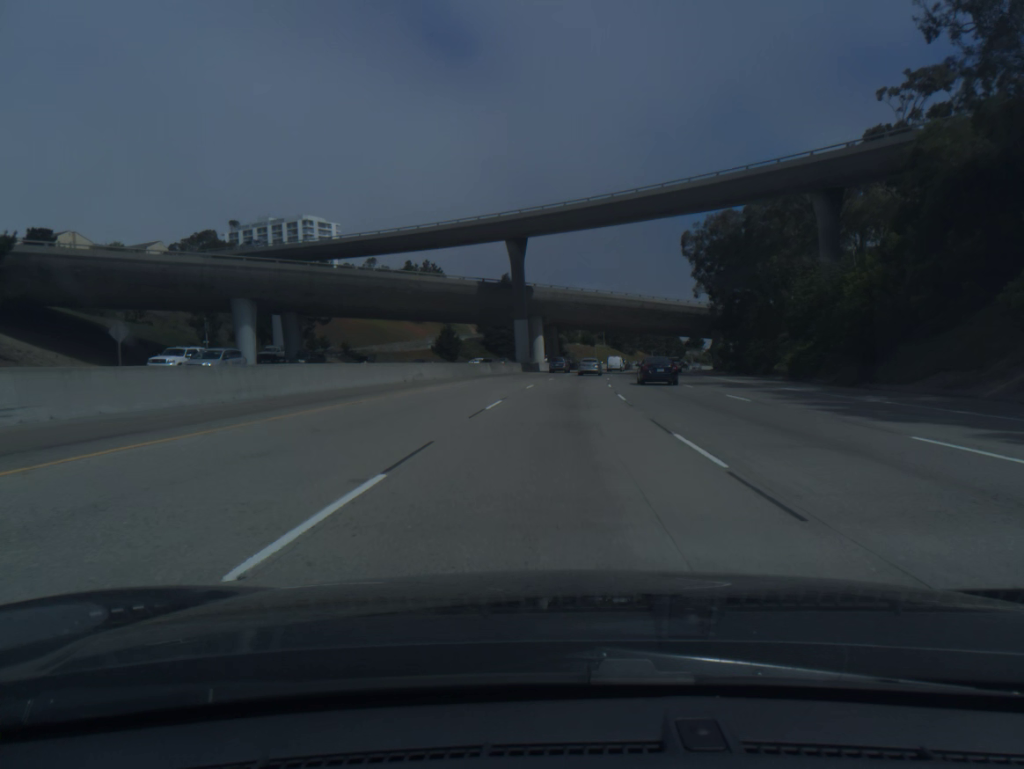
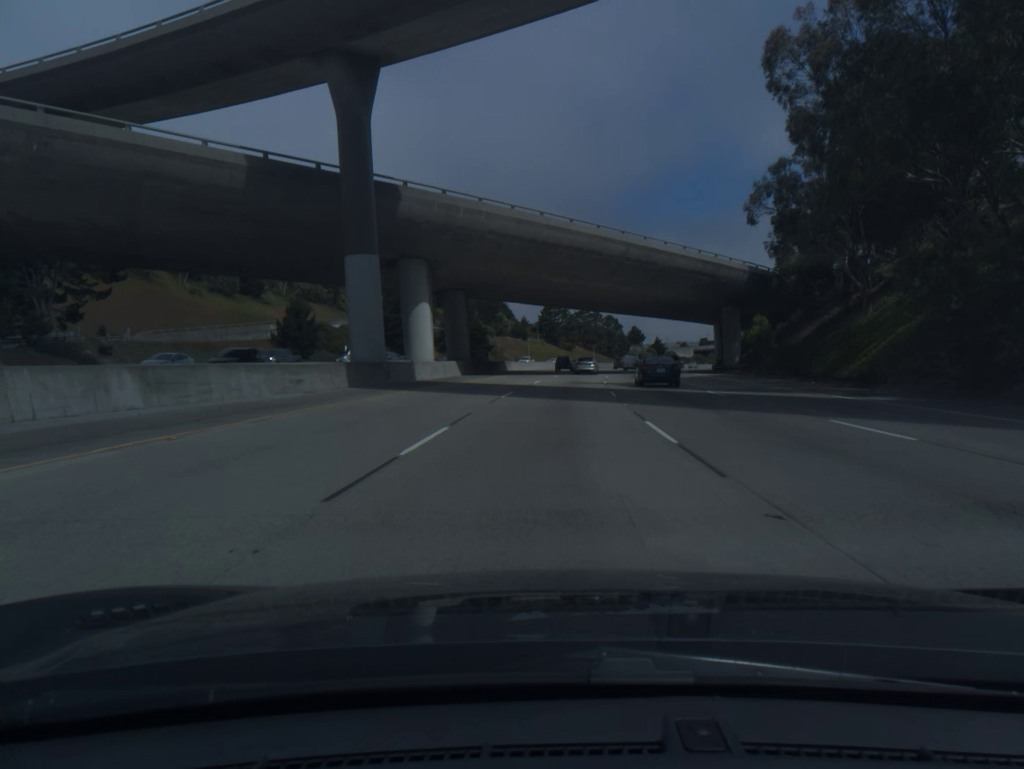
(+2.5, +52.8) m; +5°
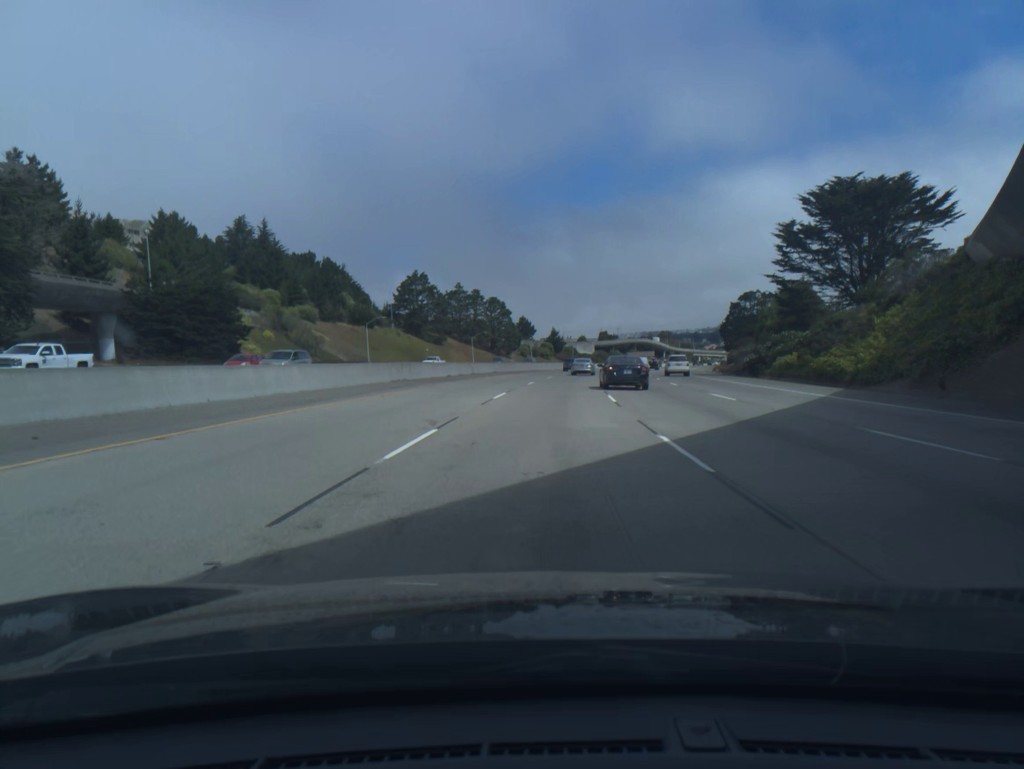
(+6.2, +87.9) m; +8°
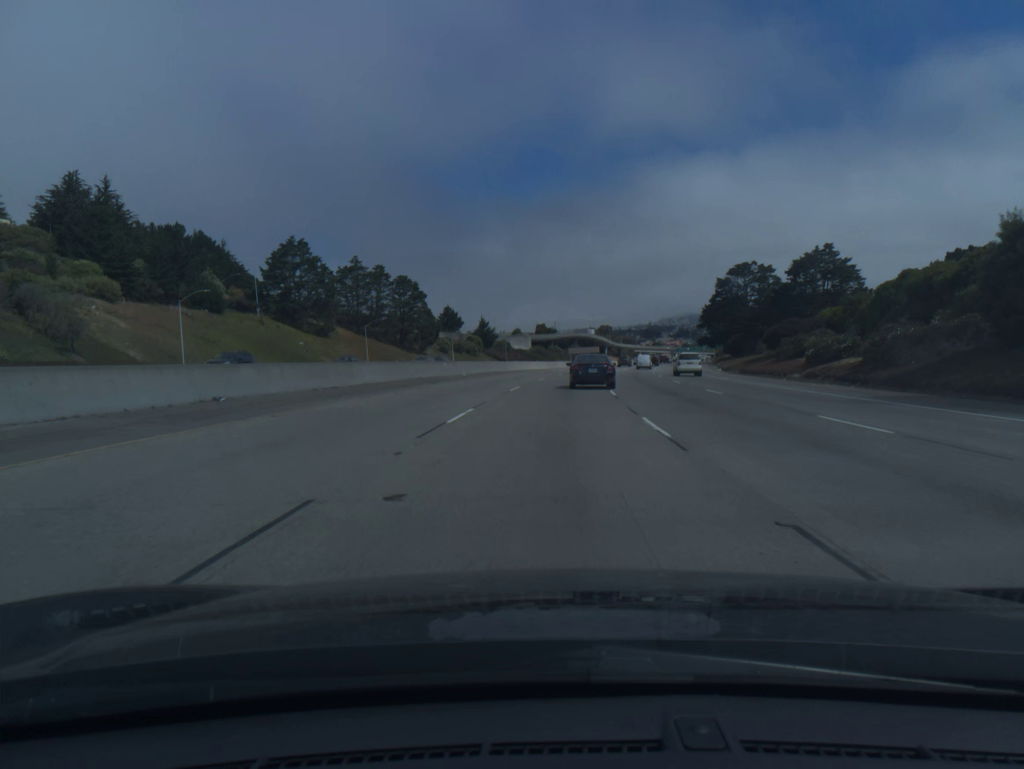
(+2.1, +53.2) m; +5°
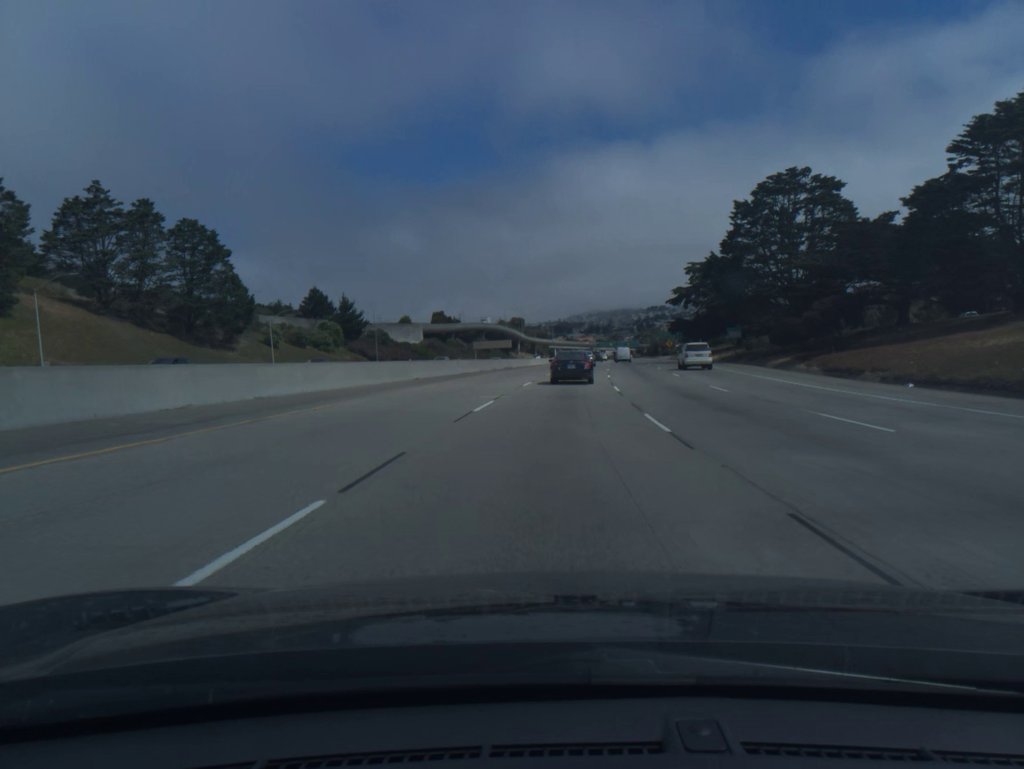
(+4.0, +70.2) m; +6°
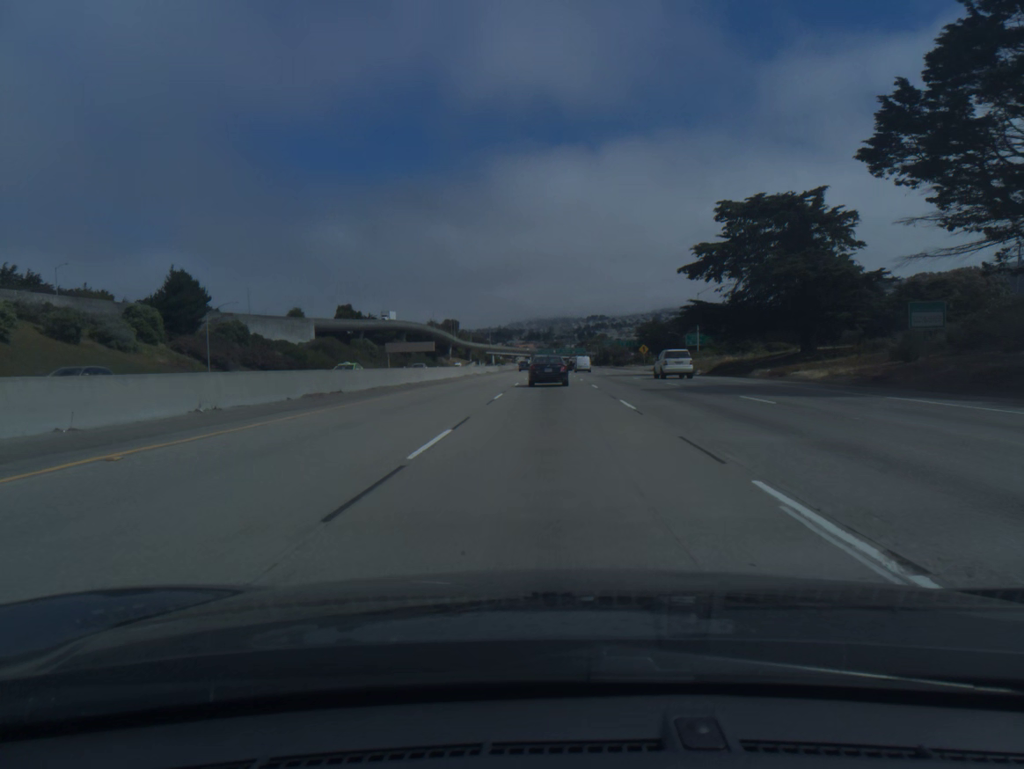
(+2.1, +51.6) m; +4°
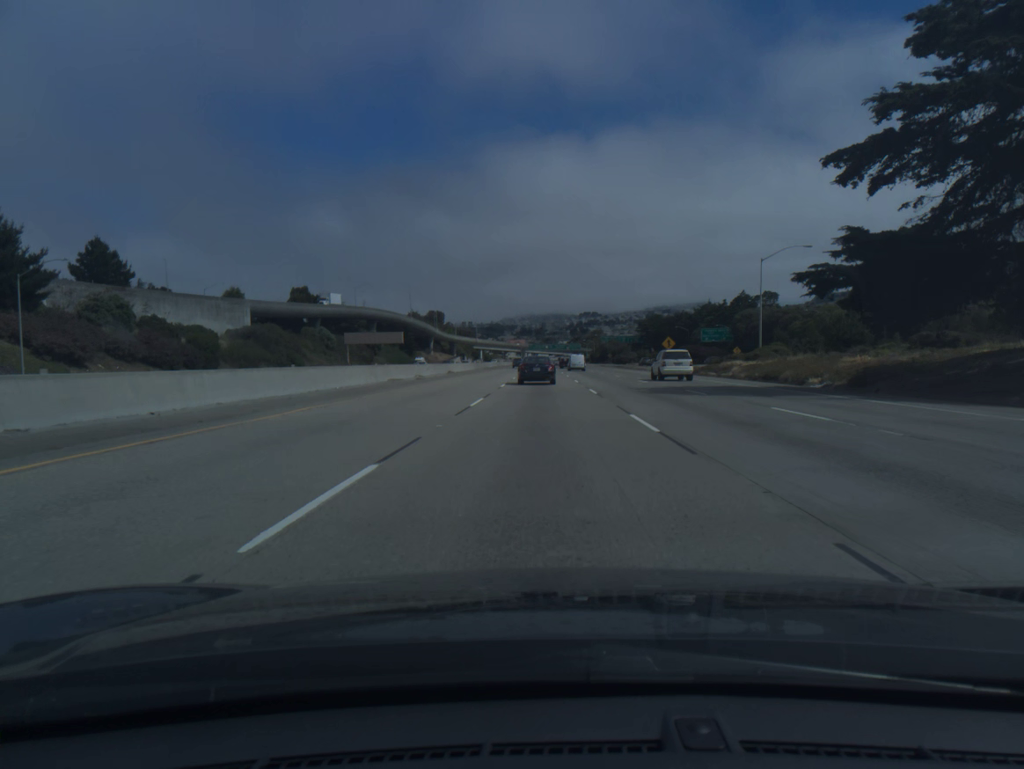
(+0.3, +34.1) m; +1°
